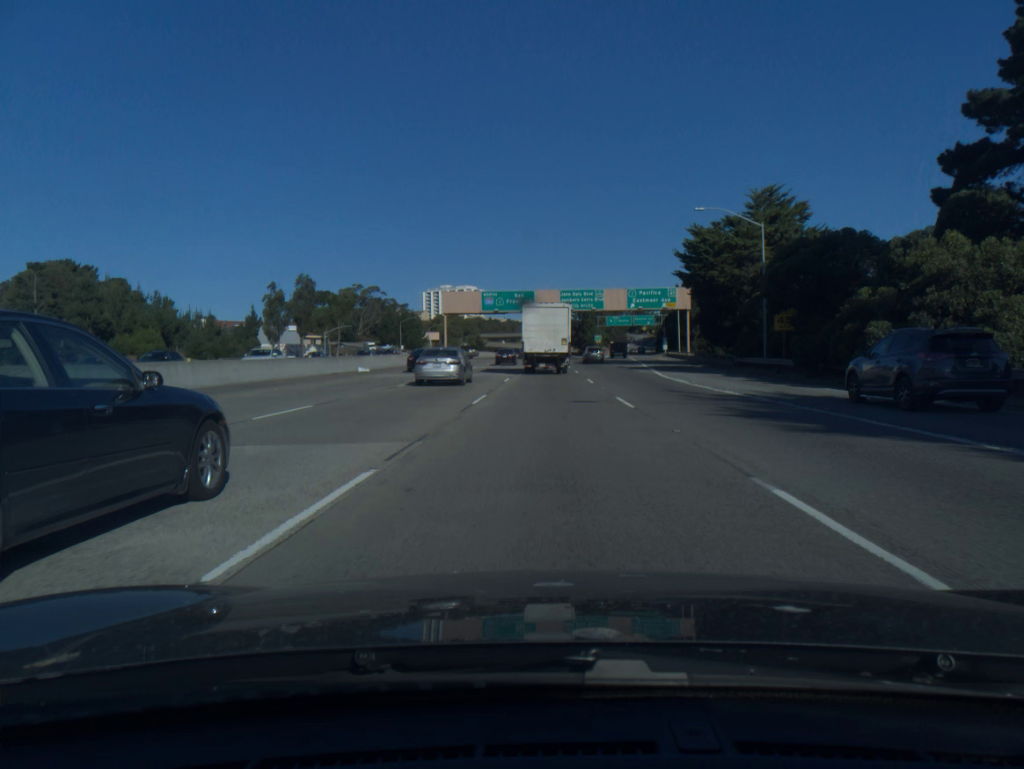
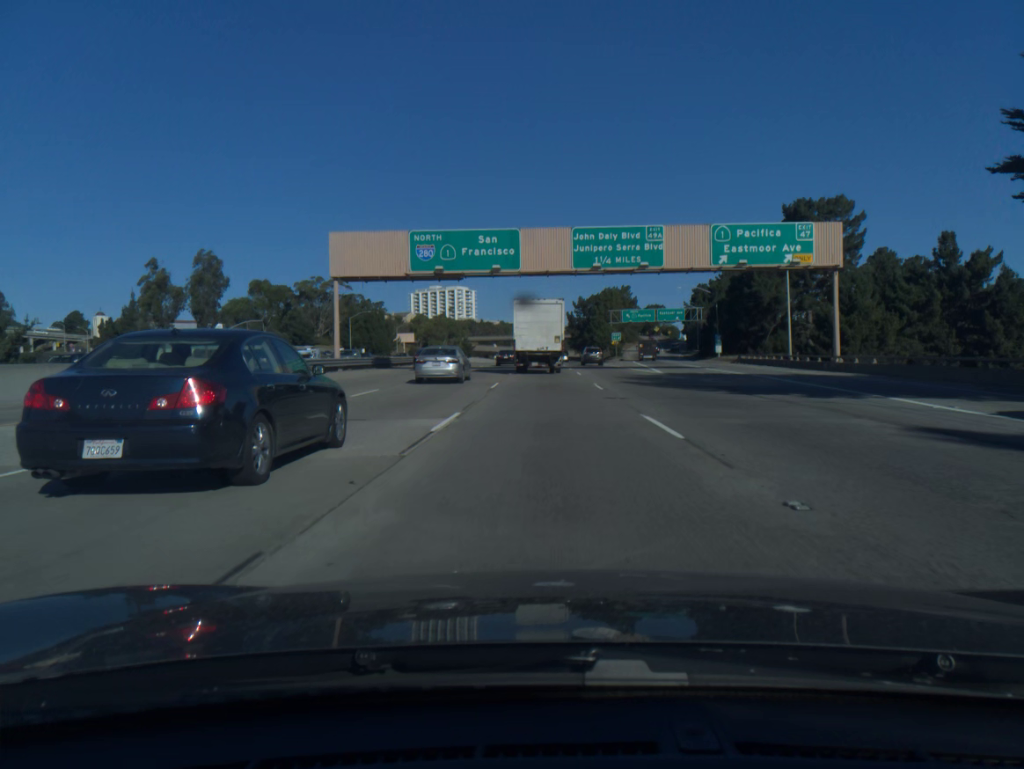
(+0.2, +50.7) m; 0°
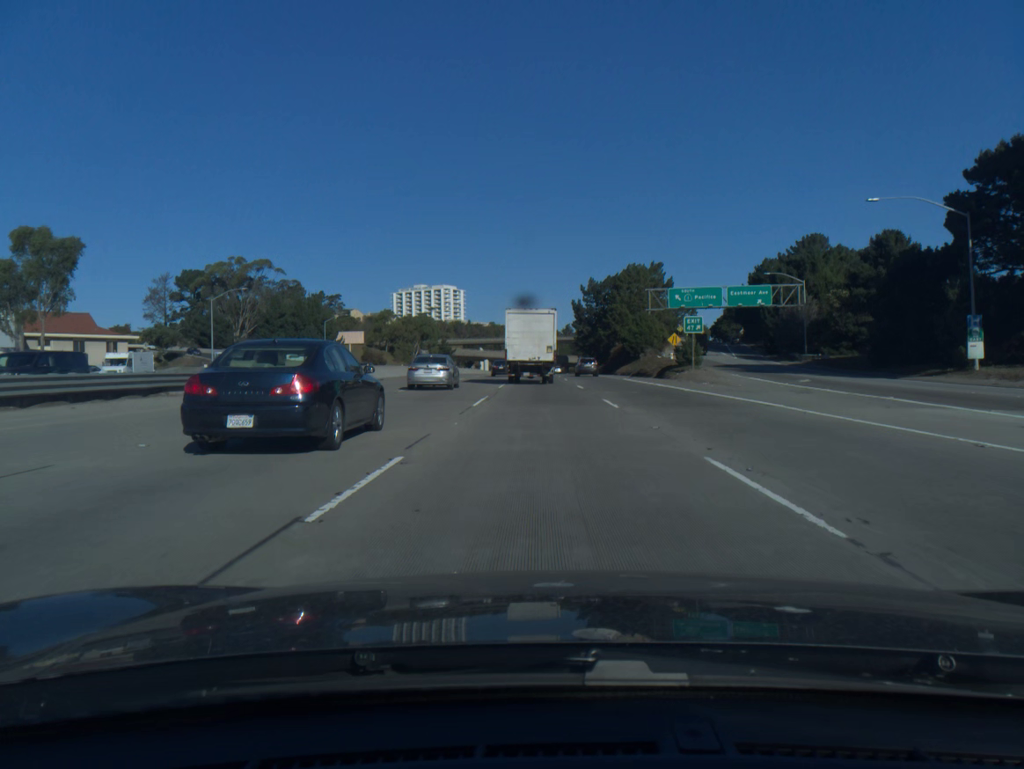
(+0.1, +64.7) m; 0°
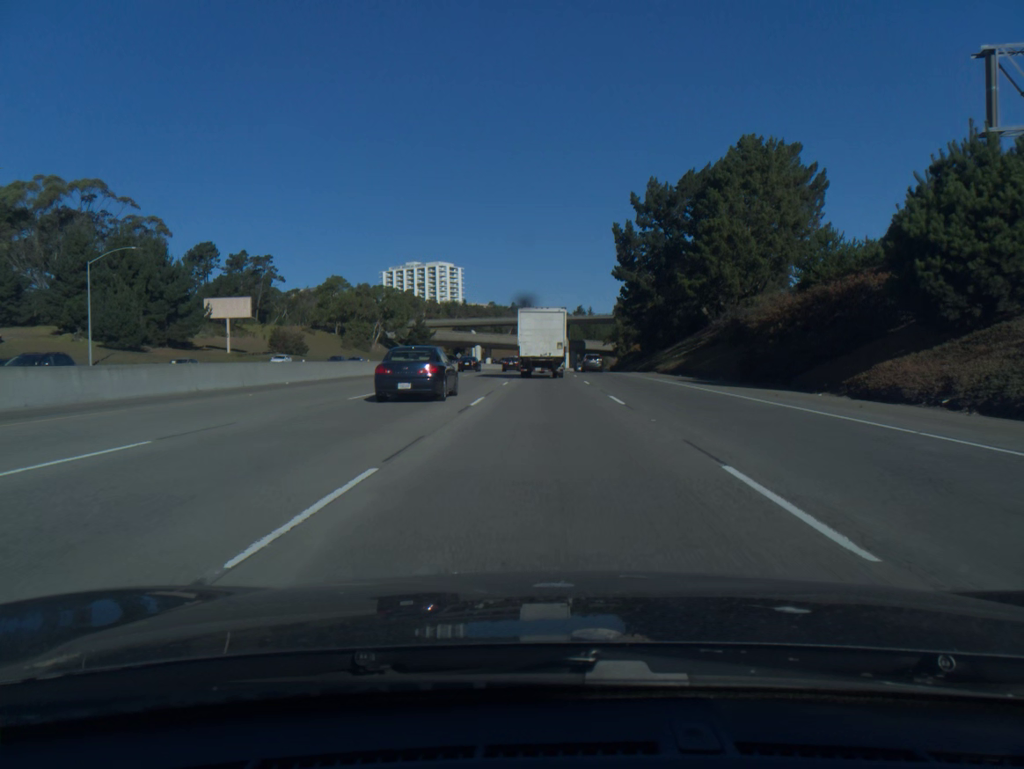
(-0.3, +76.2) m; -1°
